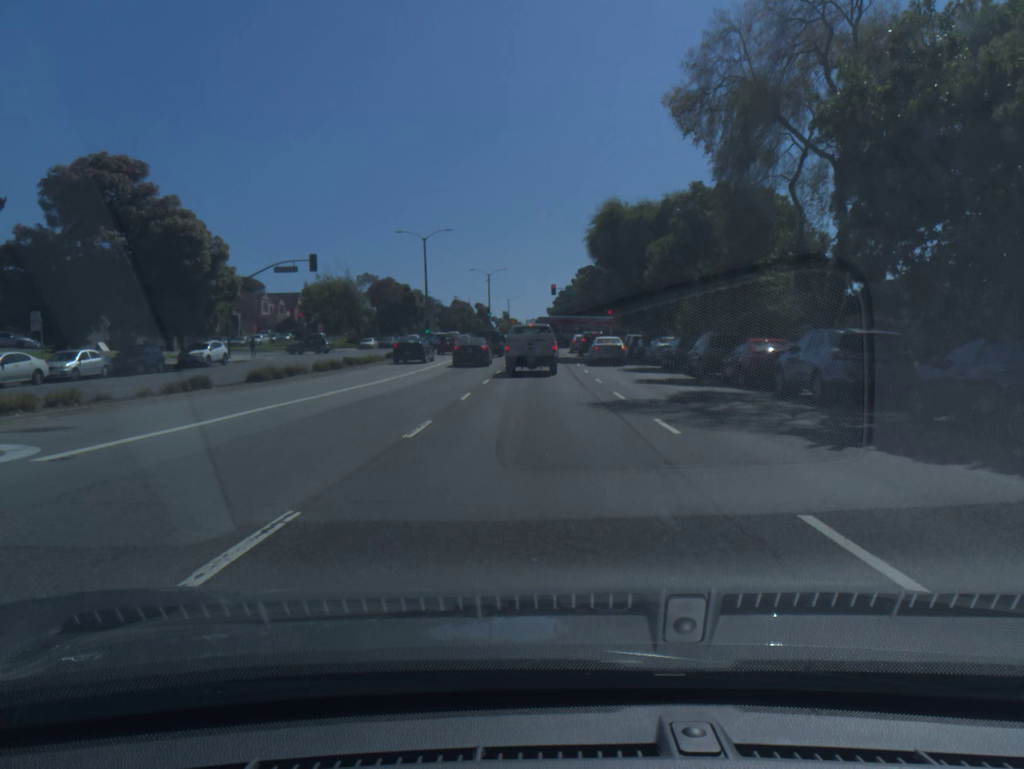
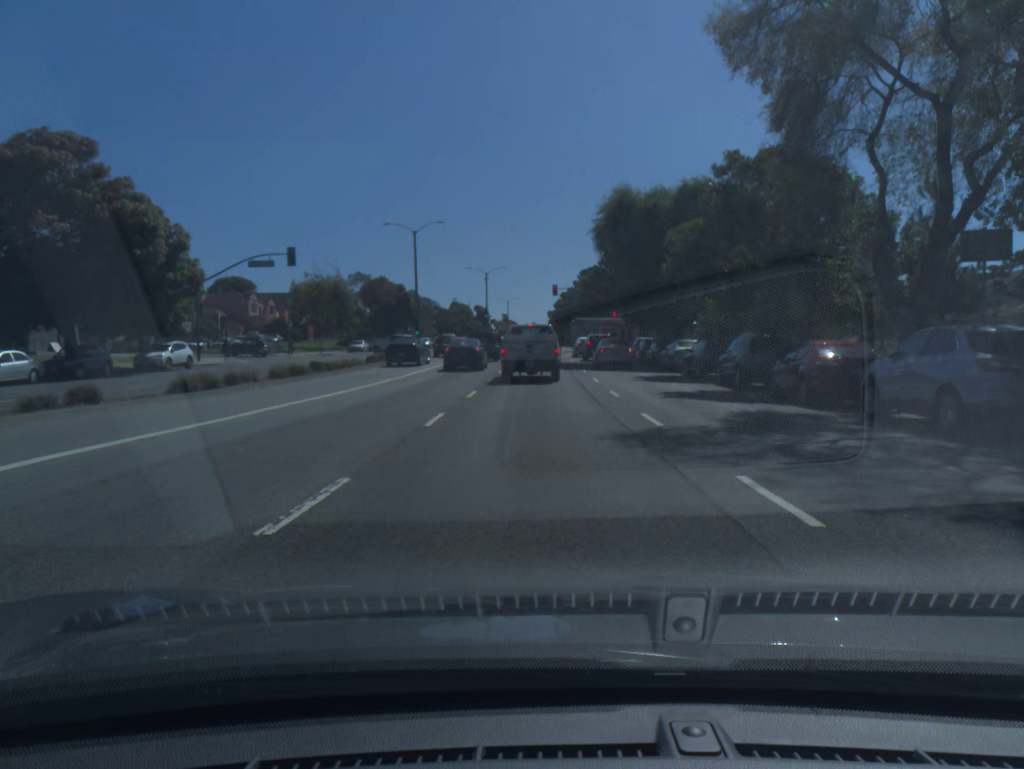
(0.0, +5.5) m; 0°
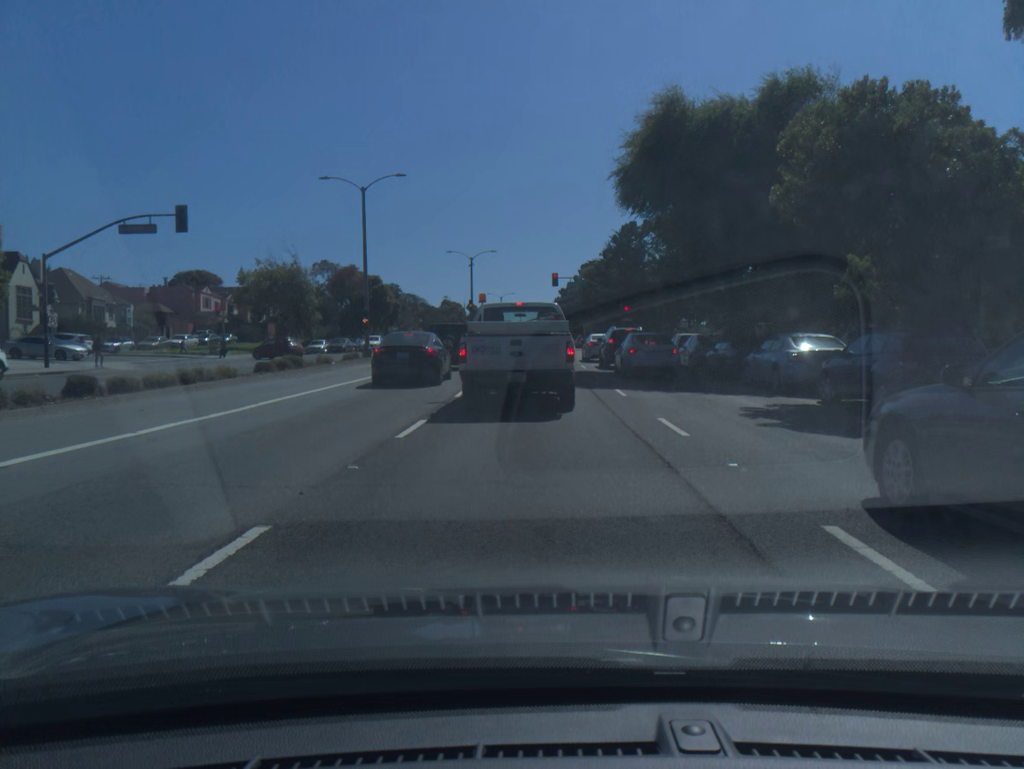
(0.0, +16.9) m; 0°
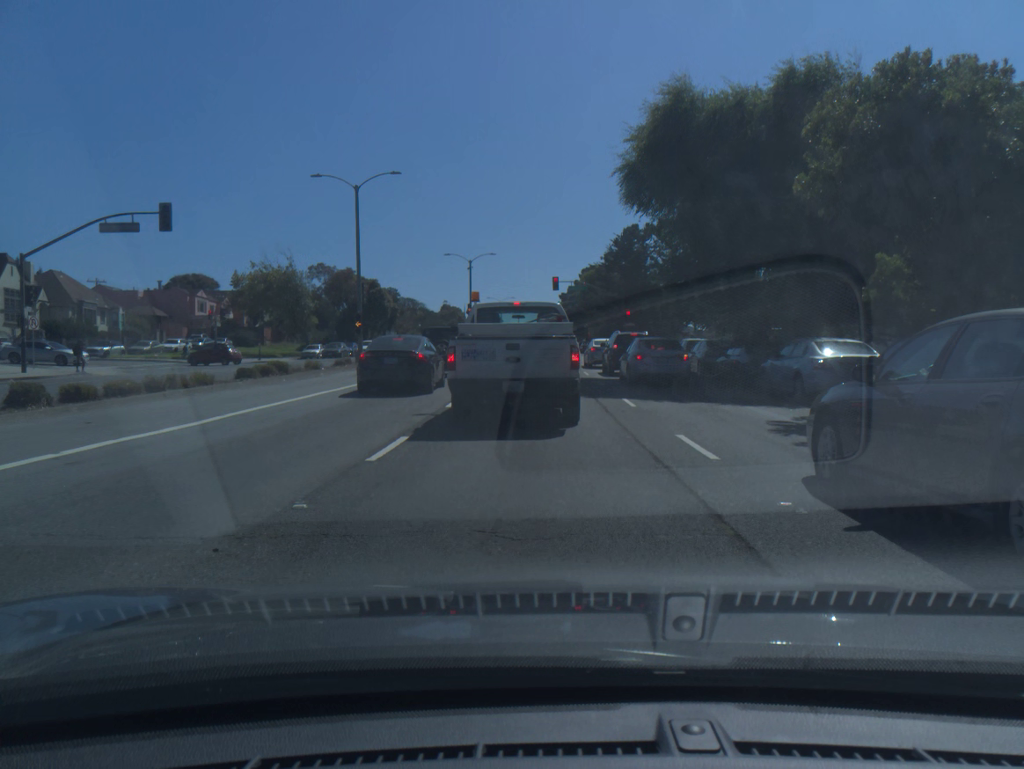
(0.0, +1.7) m; 0°
